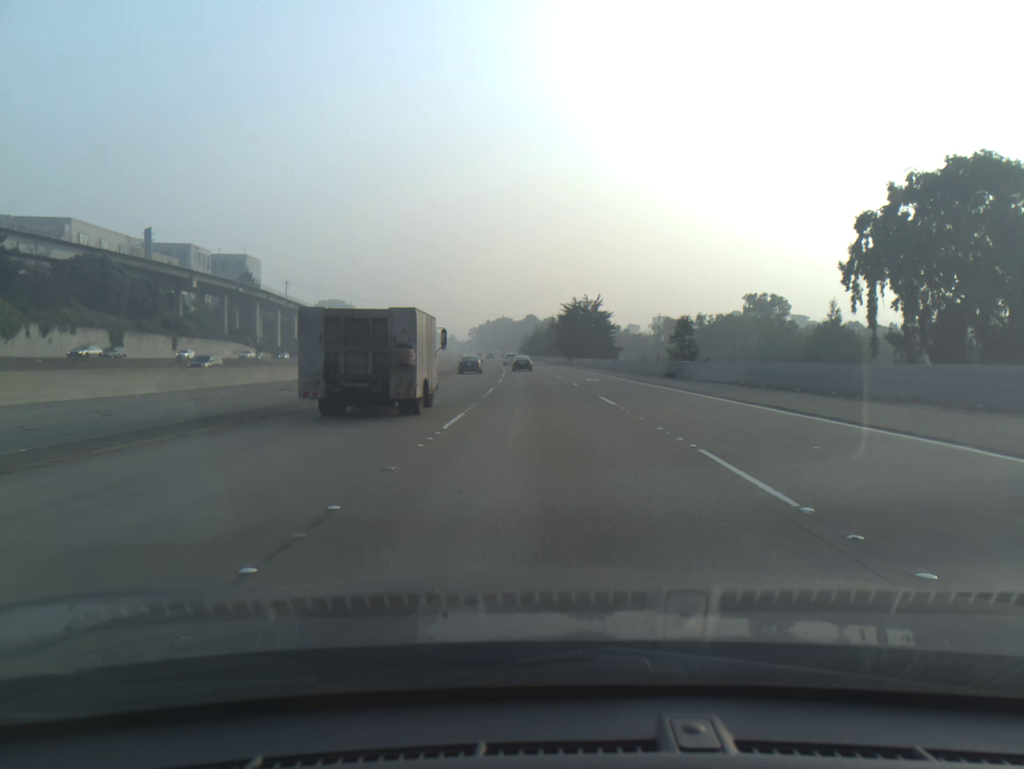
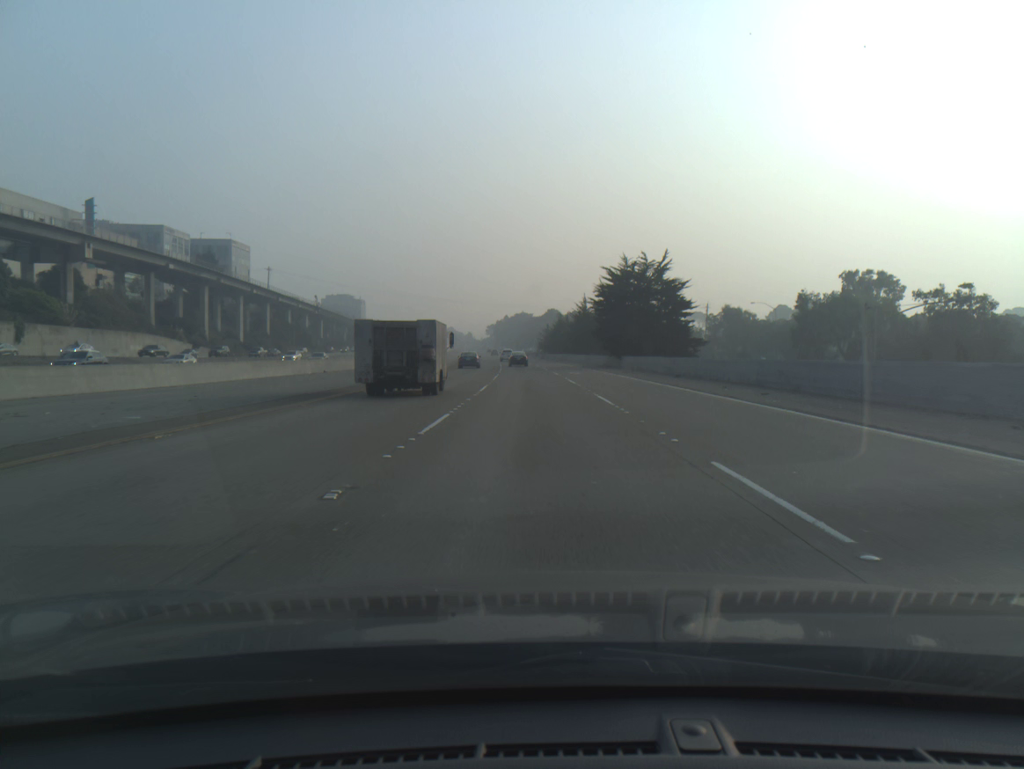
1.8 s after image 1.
(-0.6, +45.0) m; -2°
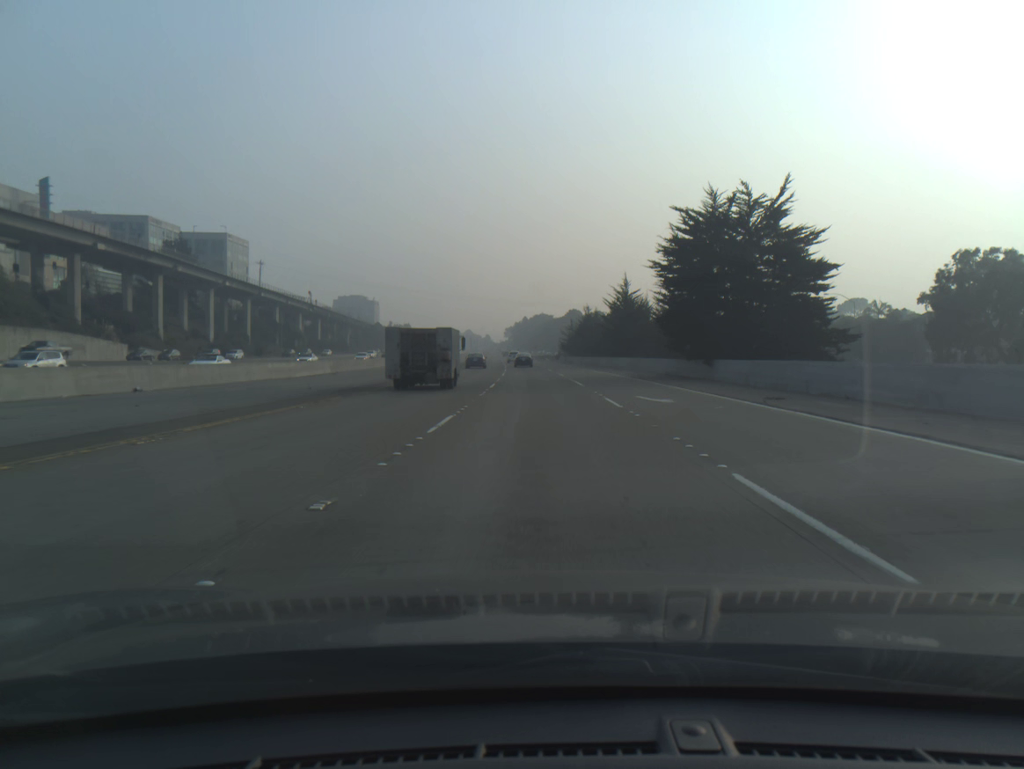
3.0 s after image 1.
(-0.4, +29.7) m; -1°
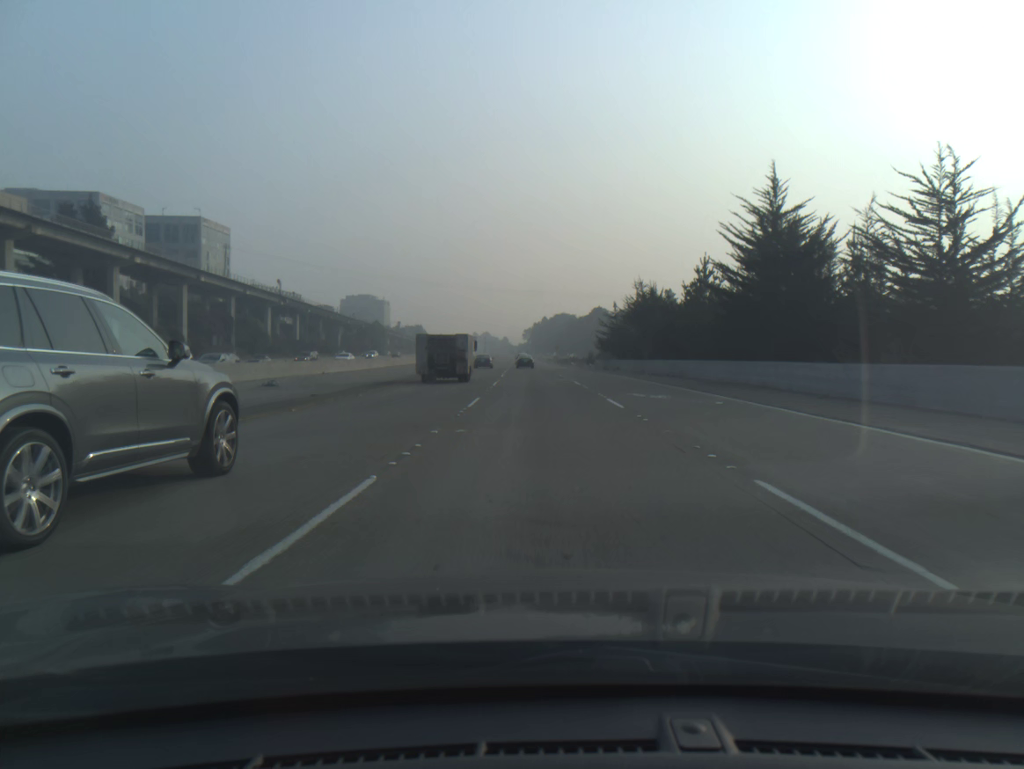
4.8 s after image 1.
(-0.6, +44.4) m; -2°
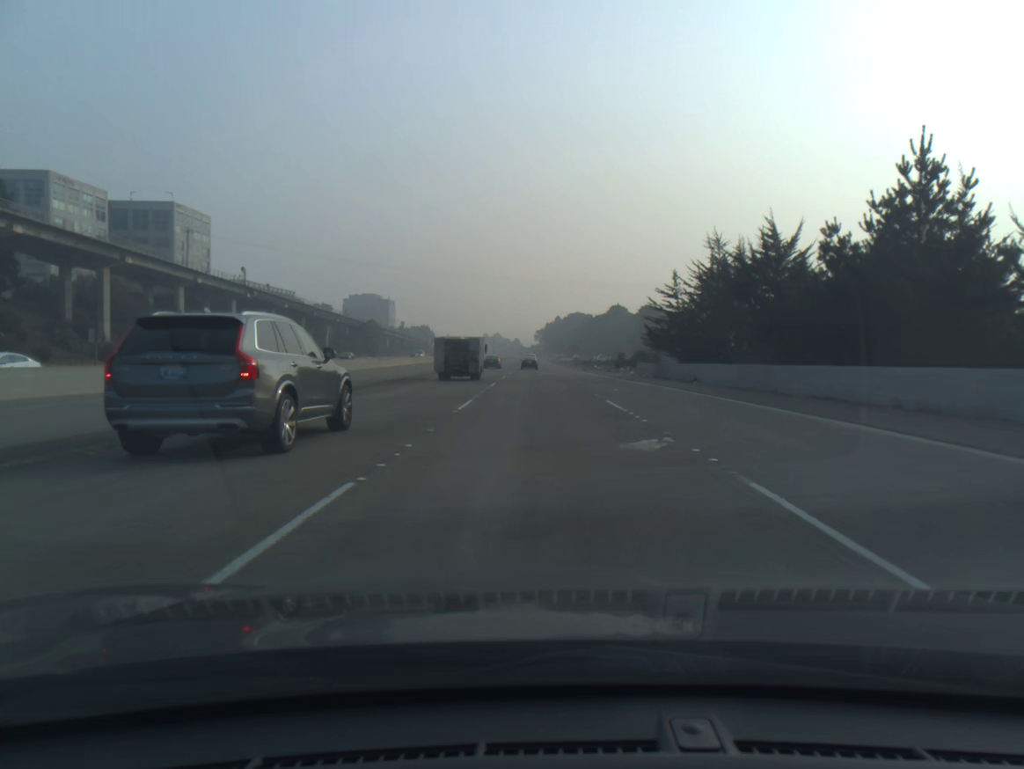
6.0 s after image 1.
(-0.2, +29.5) m; -1°
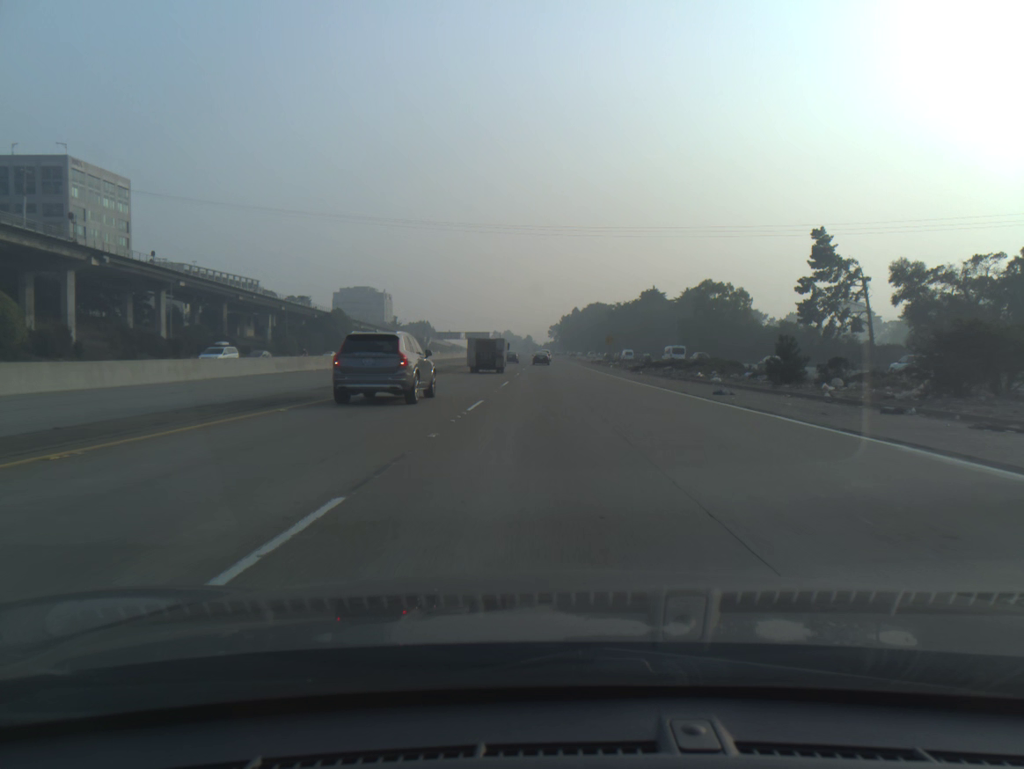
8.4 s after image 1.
(-0.7, +58.9) m; -1°
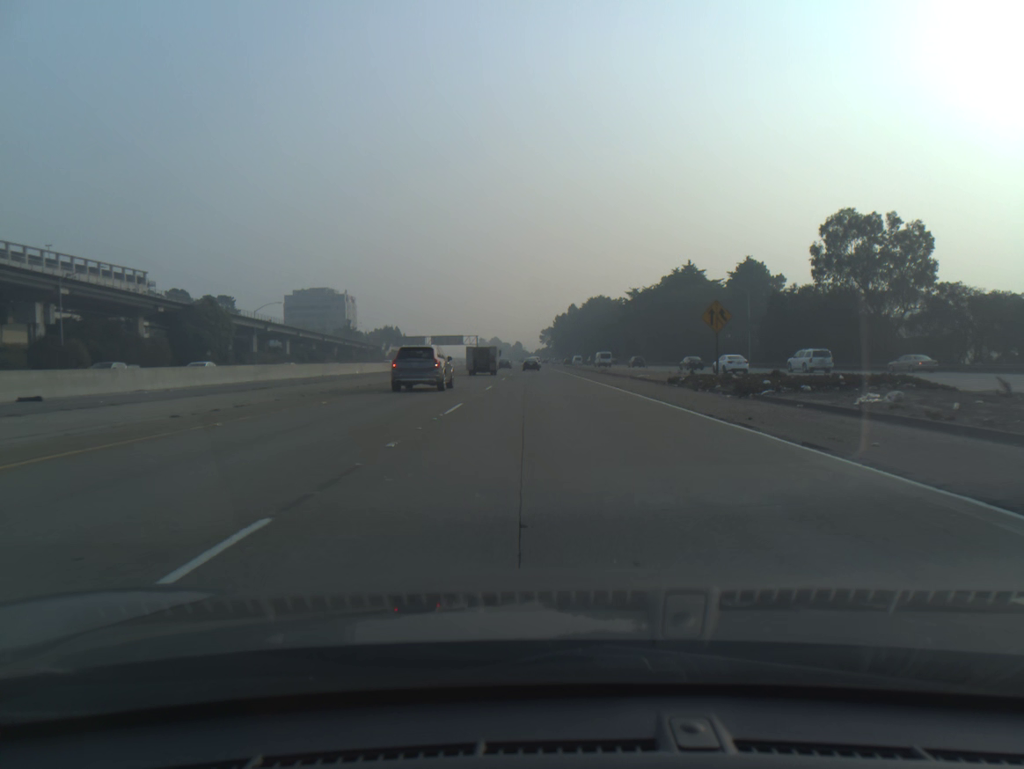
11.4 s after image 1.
(+0.7, +74.3) m; +1°
